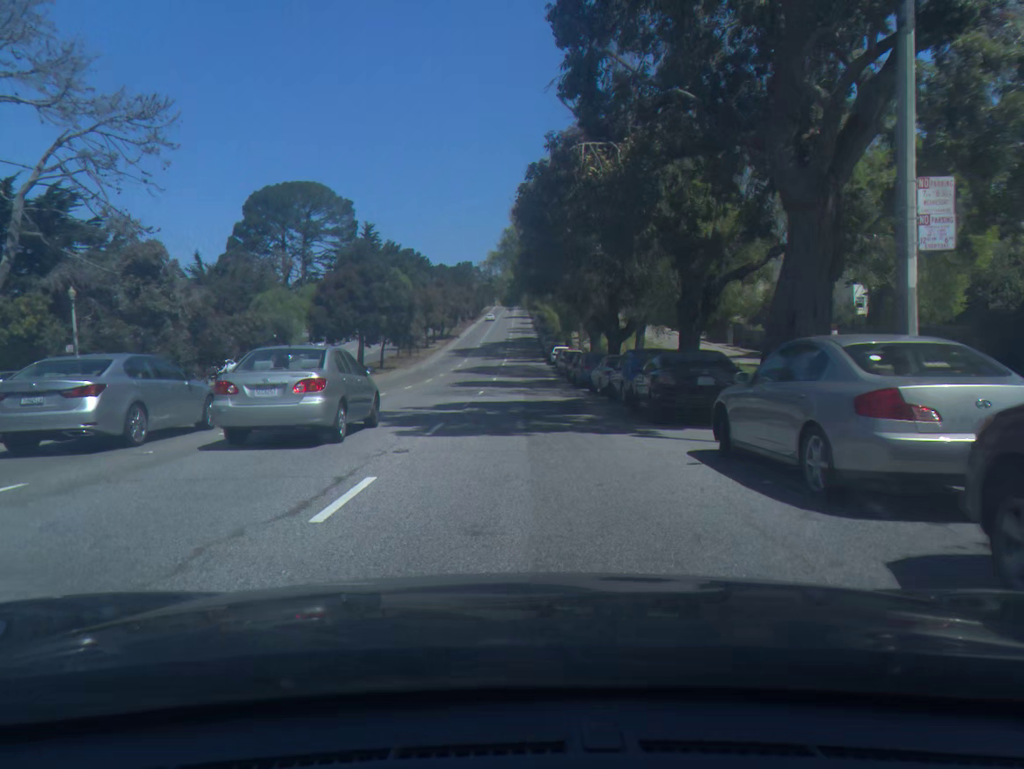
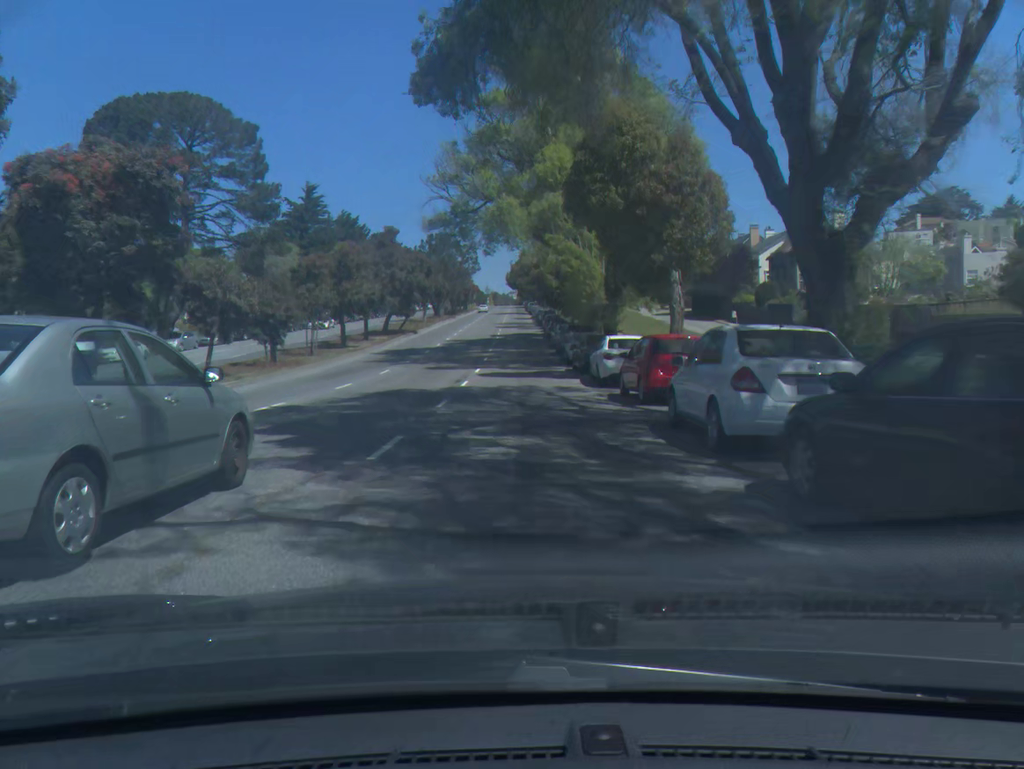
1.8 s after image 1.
(+0.2, +40.7) m; 0°
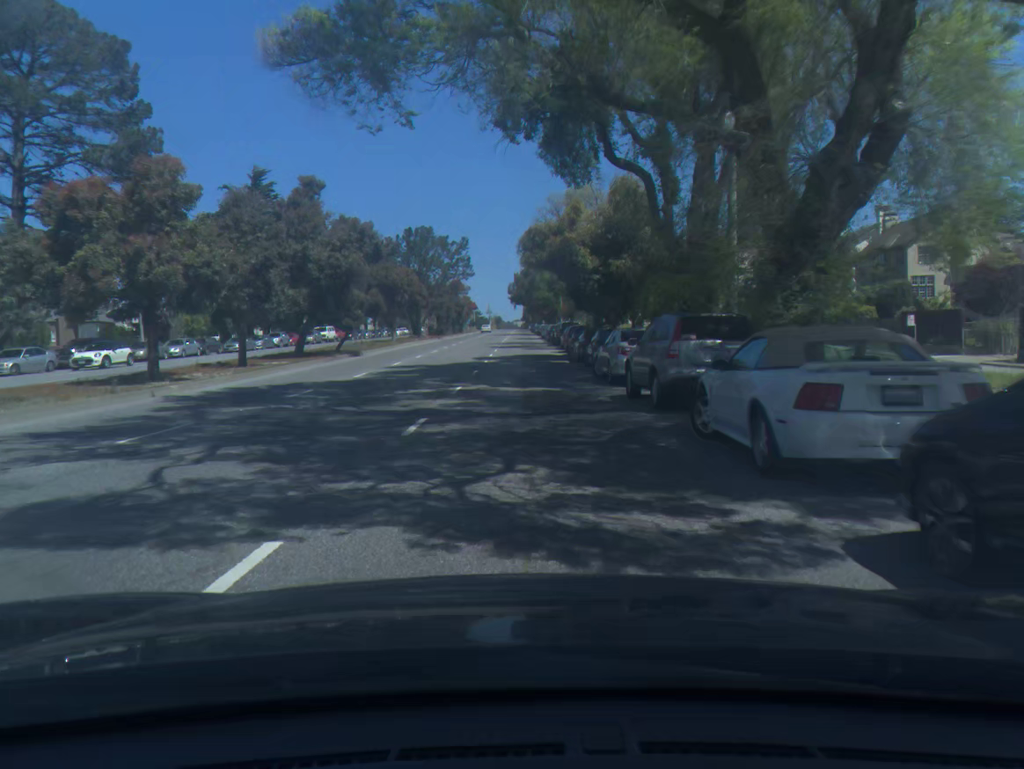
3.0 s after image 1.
(-0.1, +27.0) m; 0°
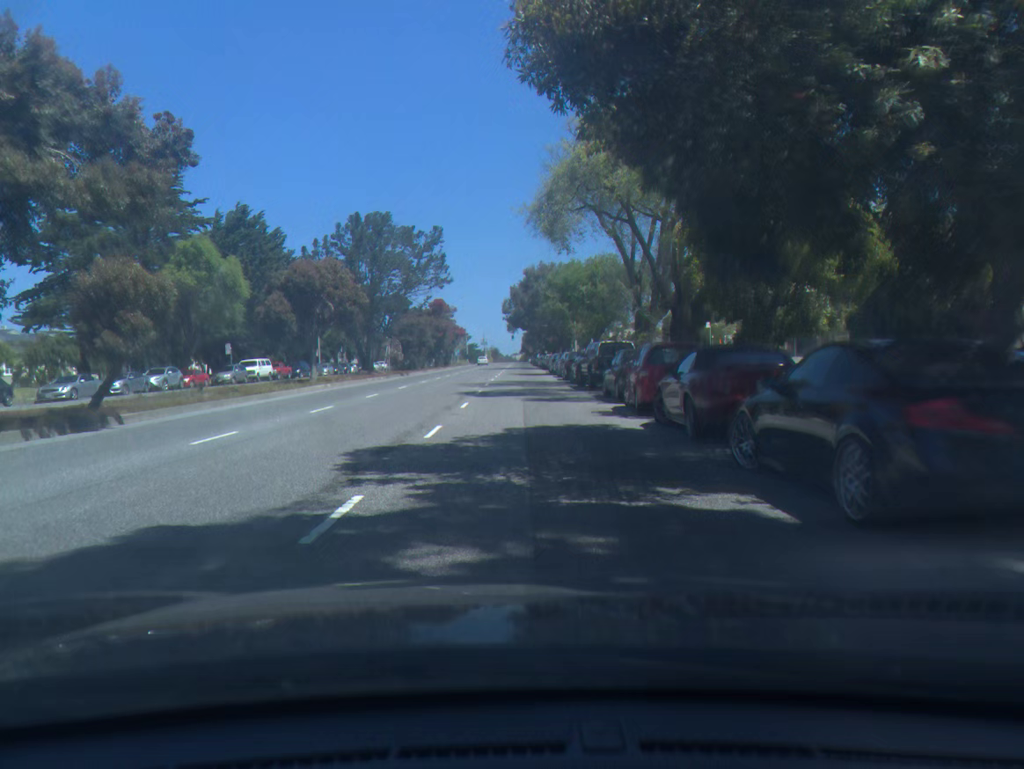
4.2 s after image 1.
(0.0, +26.5) m; 0°
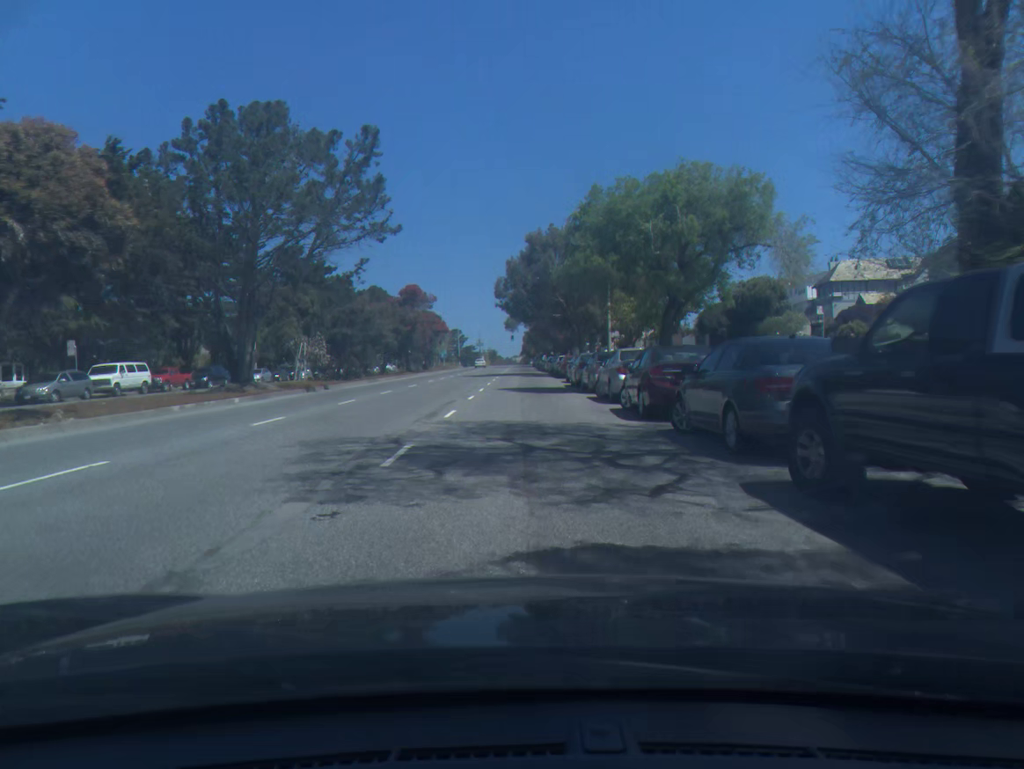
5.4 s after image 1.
(0.0, +25.7) m; 0°
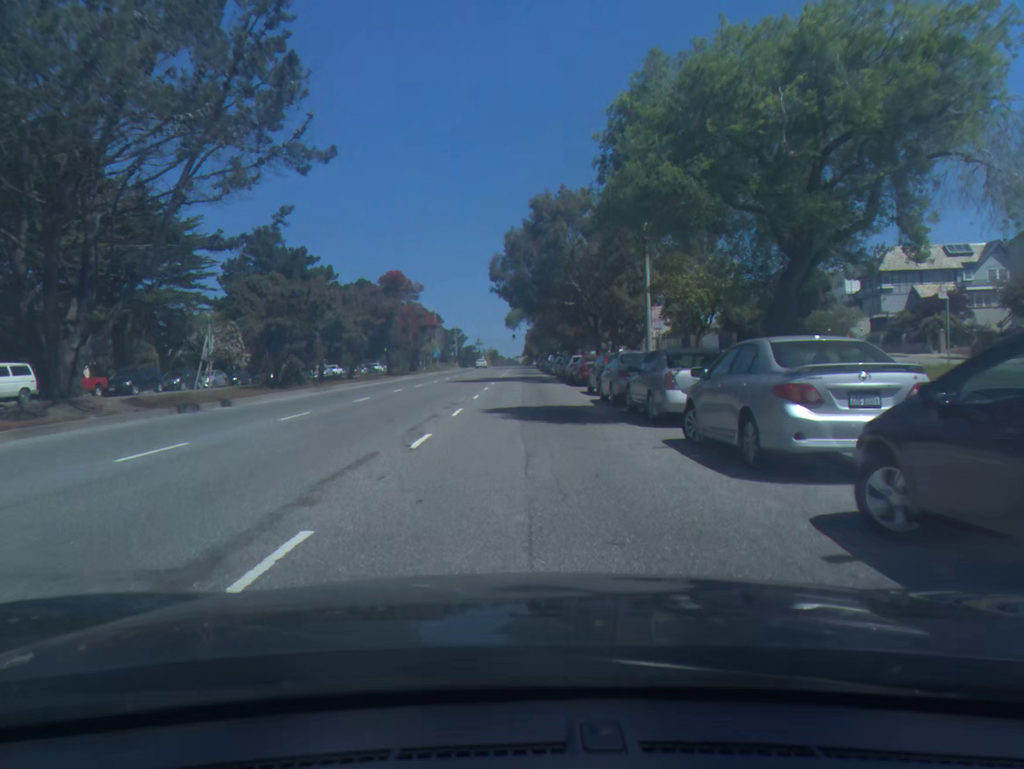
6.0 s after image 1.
(0.0, +12.5) m; 0°
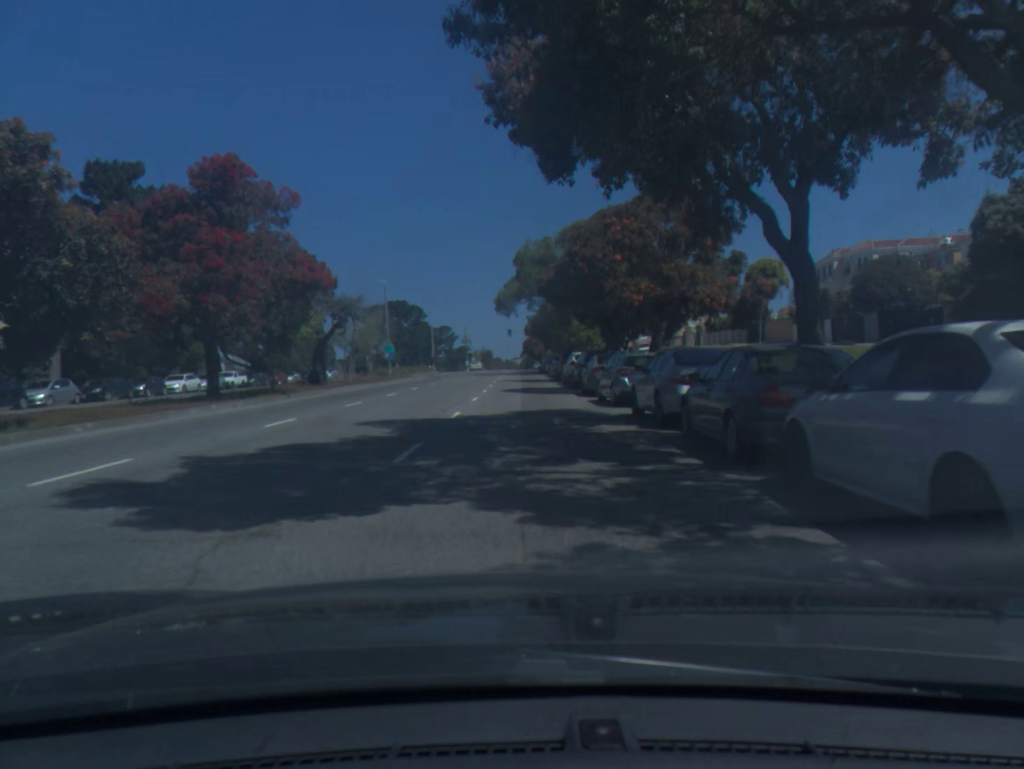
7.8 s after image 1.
(+0.1, +37.1) m; 0°
